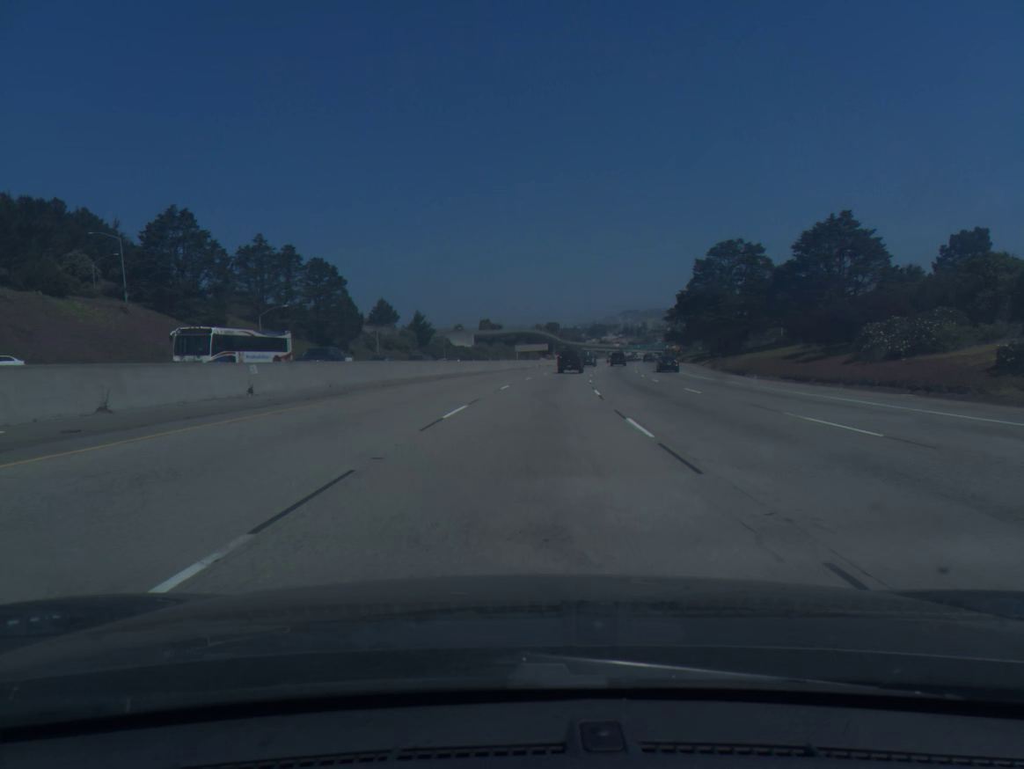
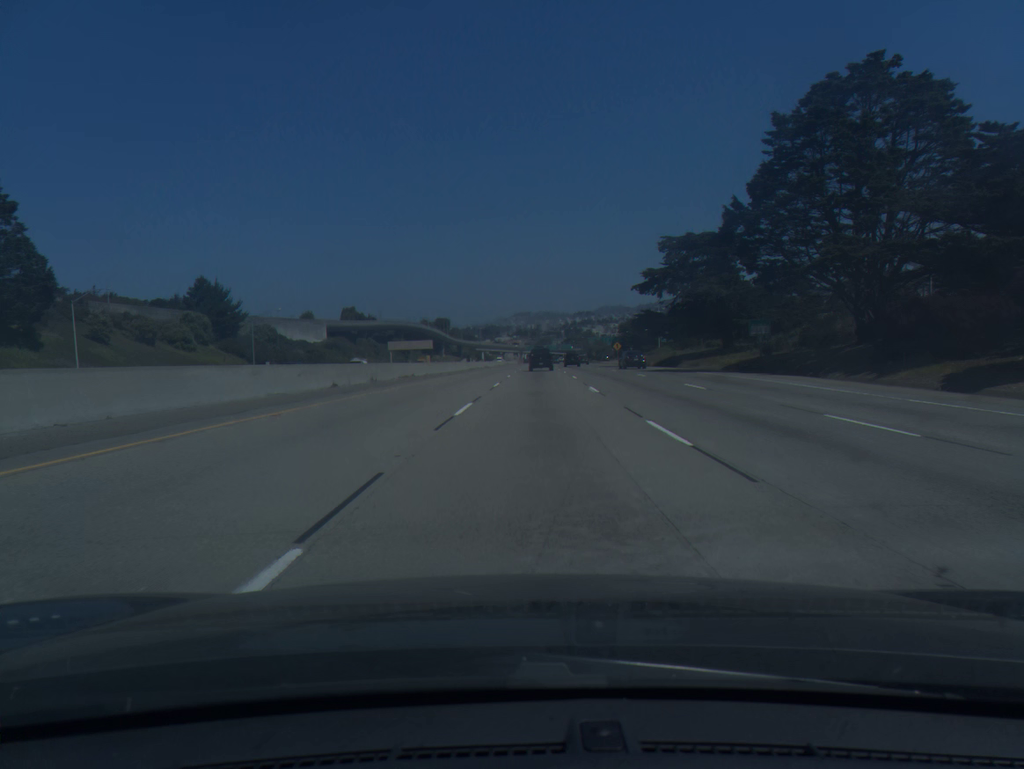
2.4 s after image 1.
(+4.8, +72.7) m; +8°
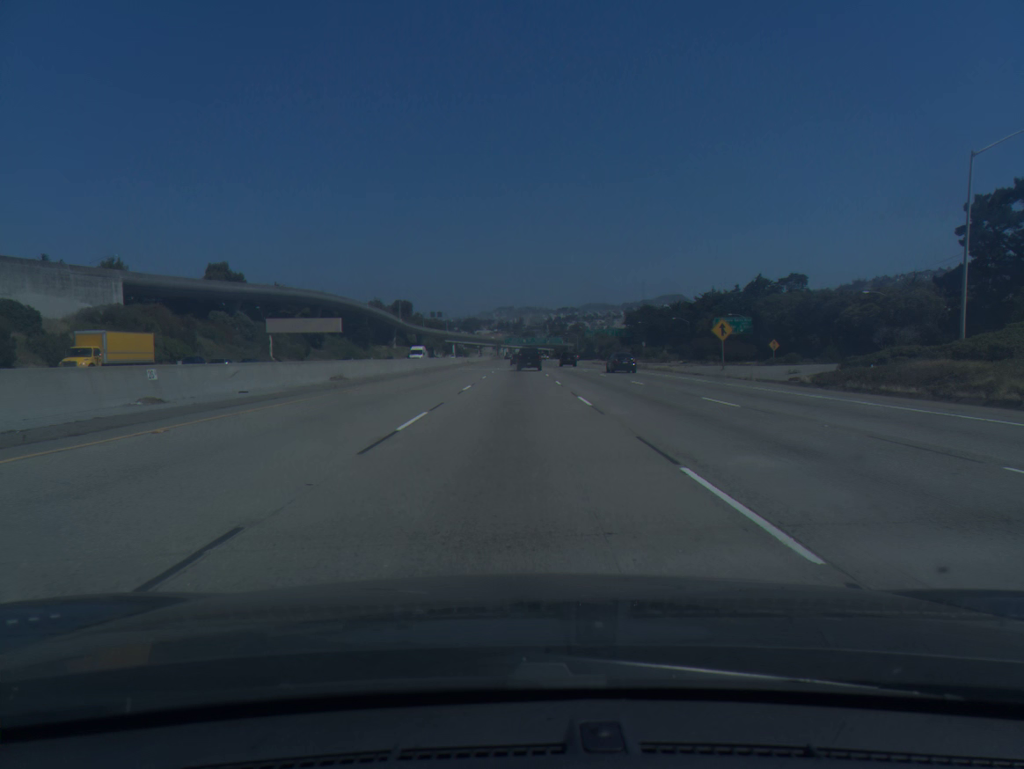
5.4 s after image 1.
(+2.6, +91.3) m; +1°
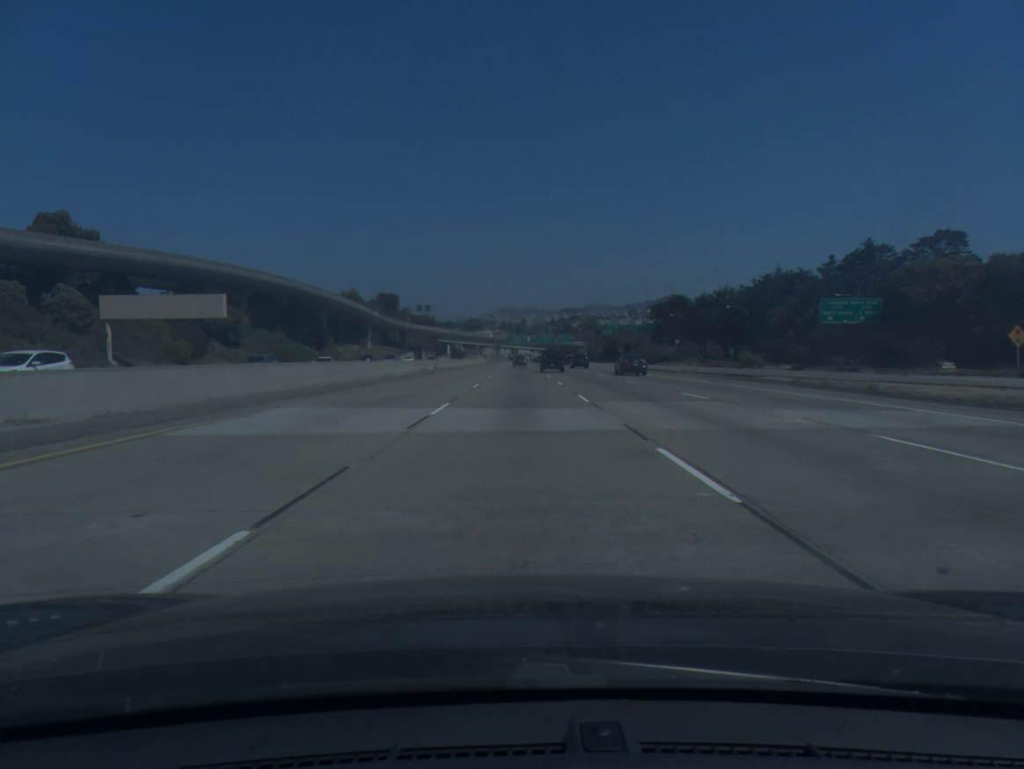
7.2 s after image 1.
(0.0, +54.8) m; 0°
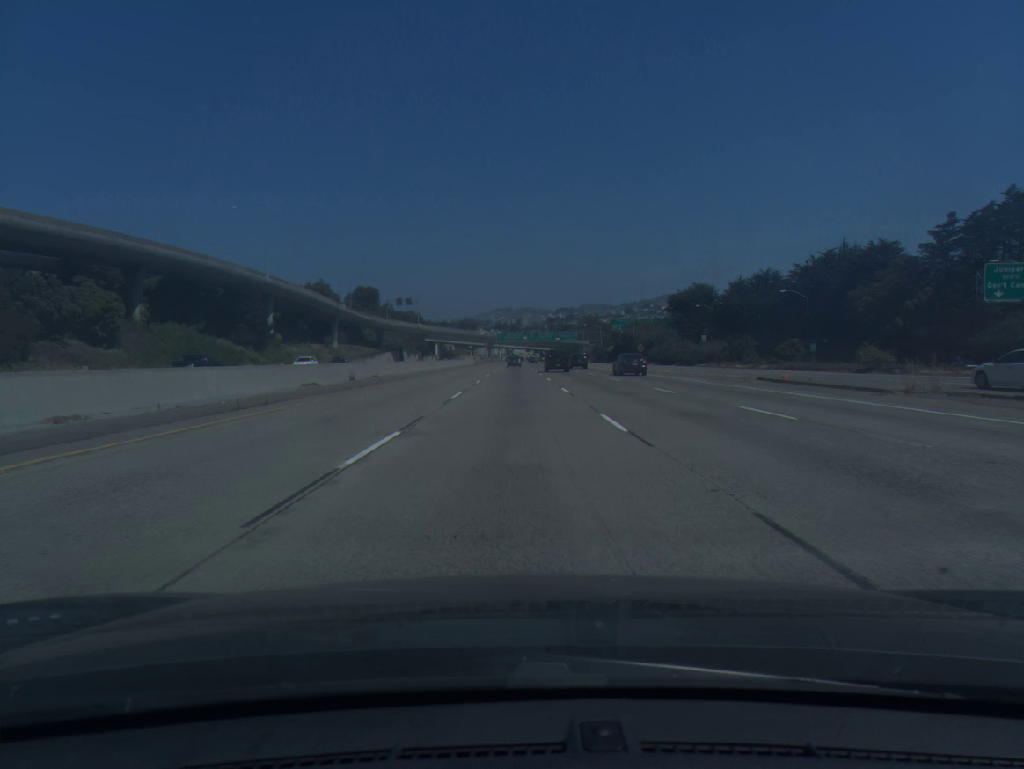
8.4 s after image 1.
(+0.1, +36.6) m; 0°
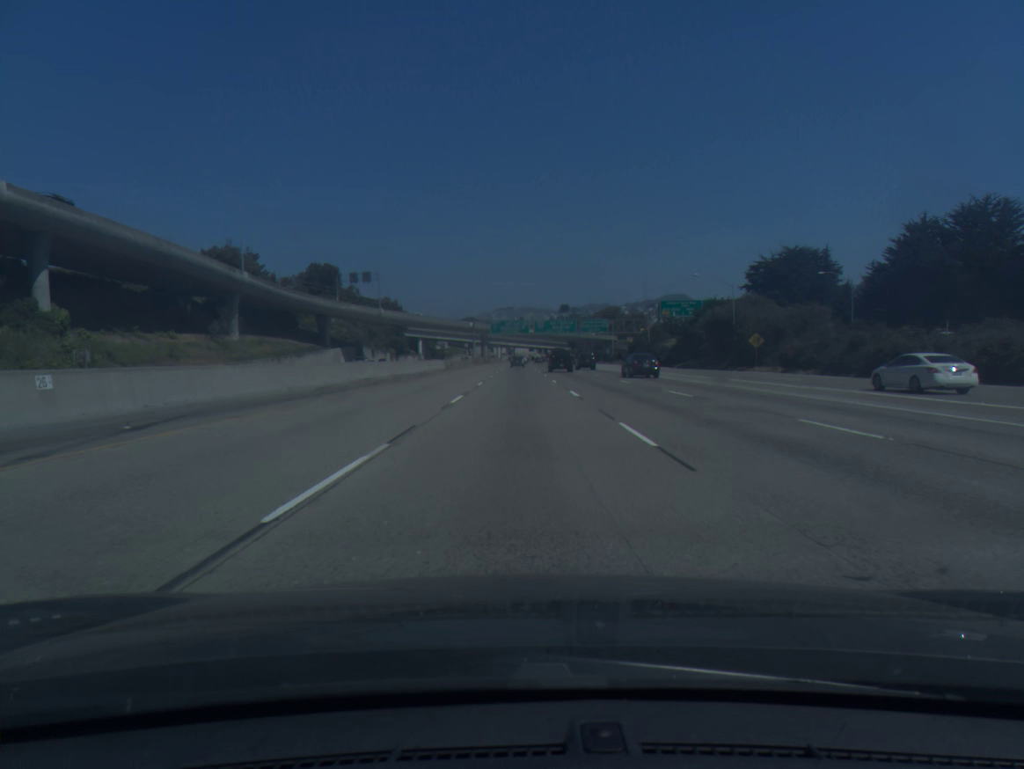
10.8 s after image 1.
(-0.3, +73.6) m; 0°
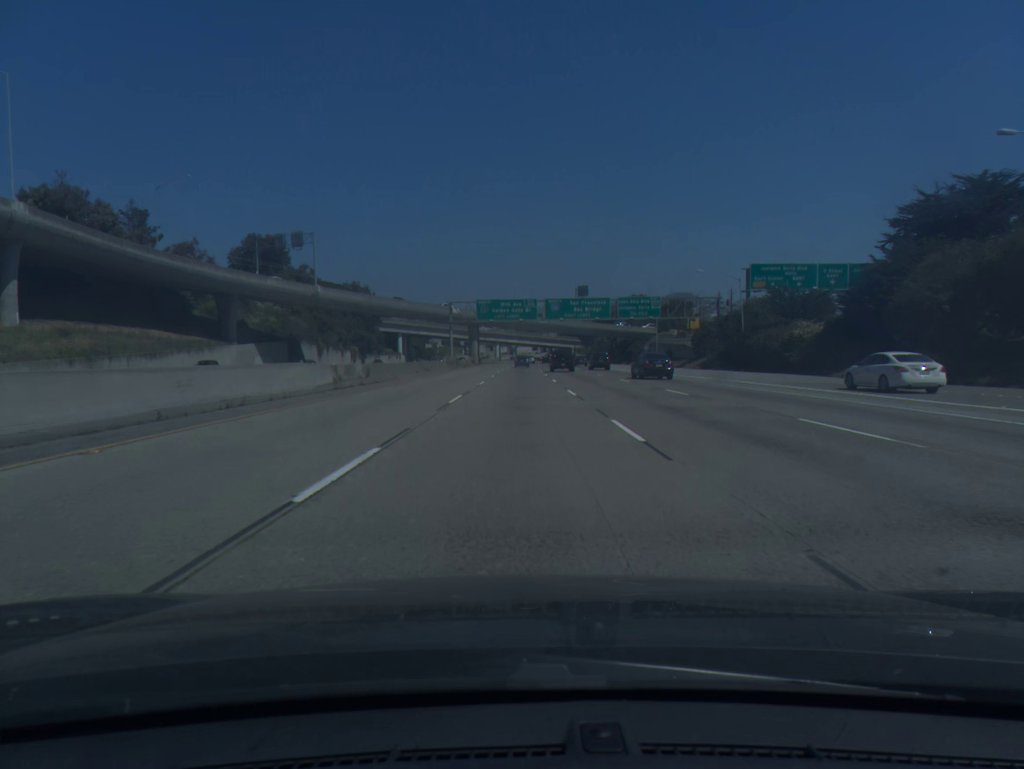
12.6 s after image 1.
(+0.1, +56.1) m; 0°
